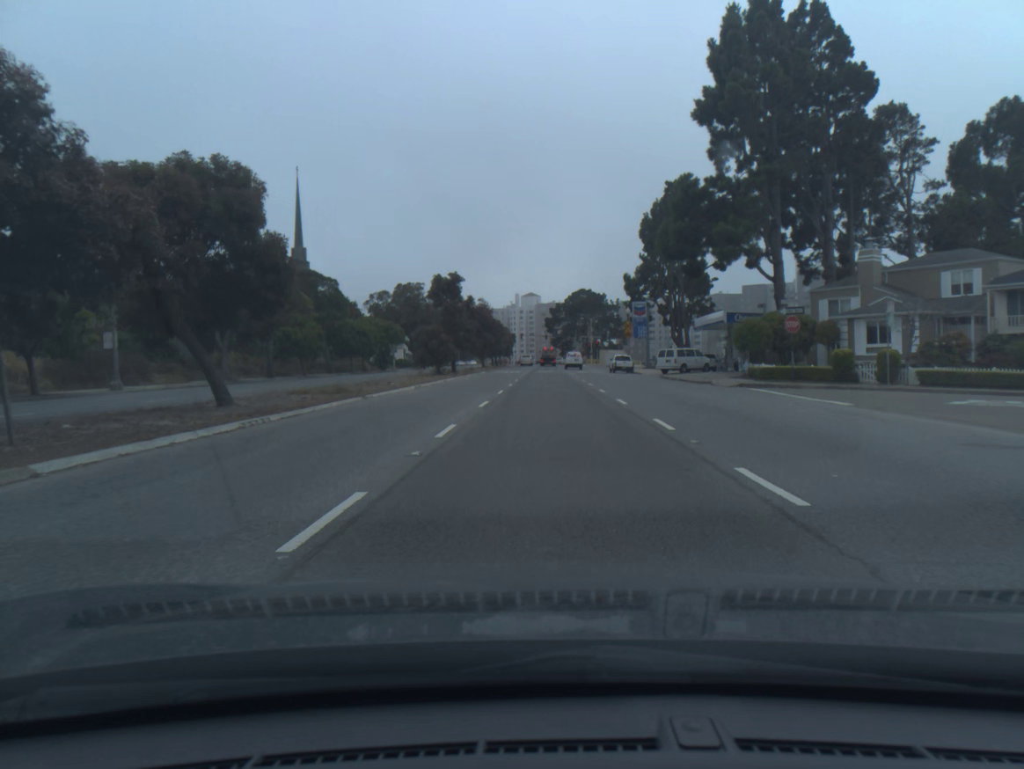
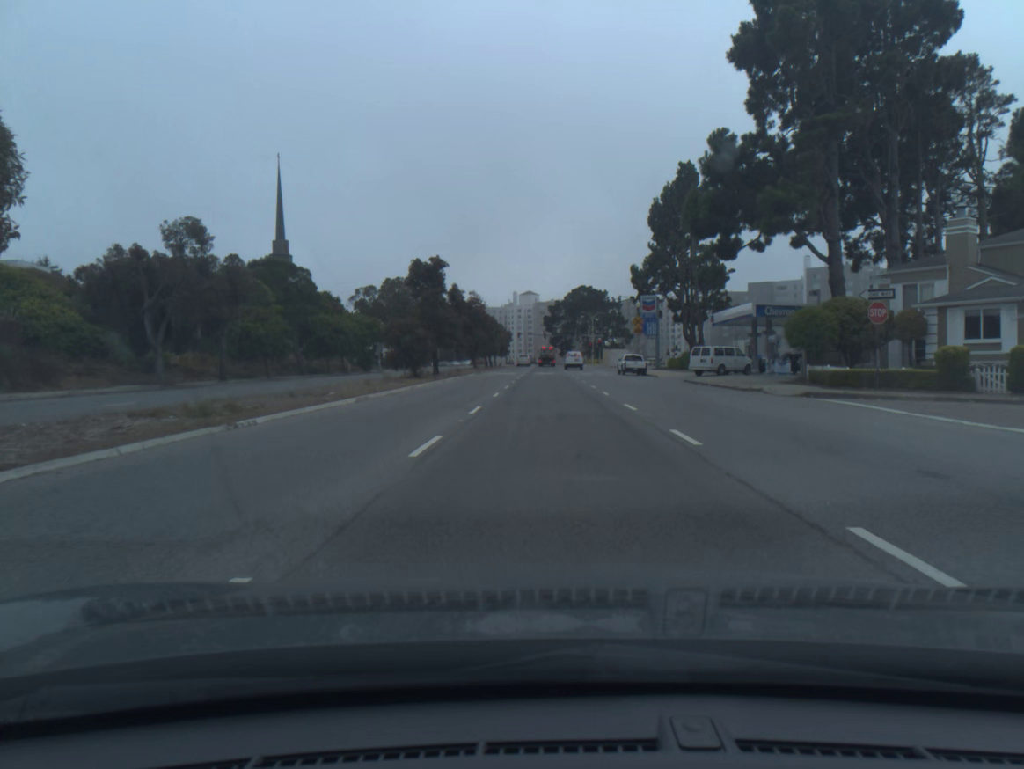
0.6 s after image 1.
(0.0, +9.8) m; 0°
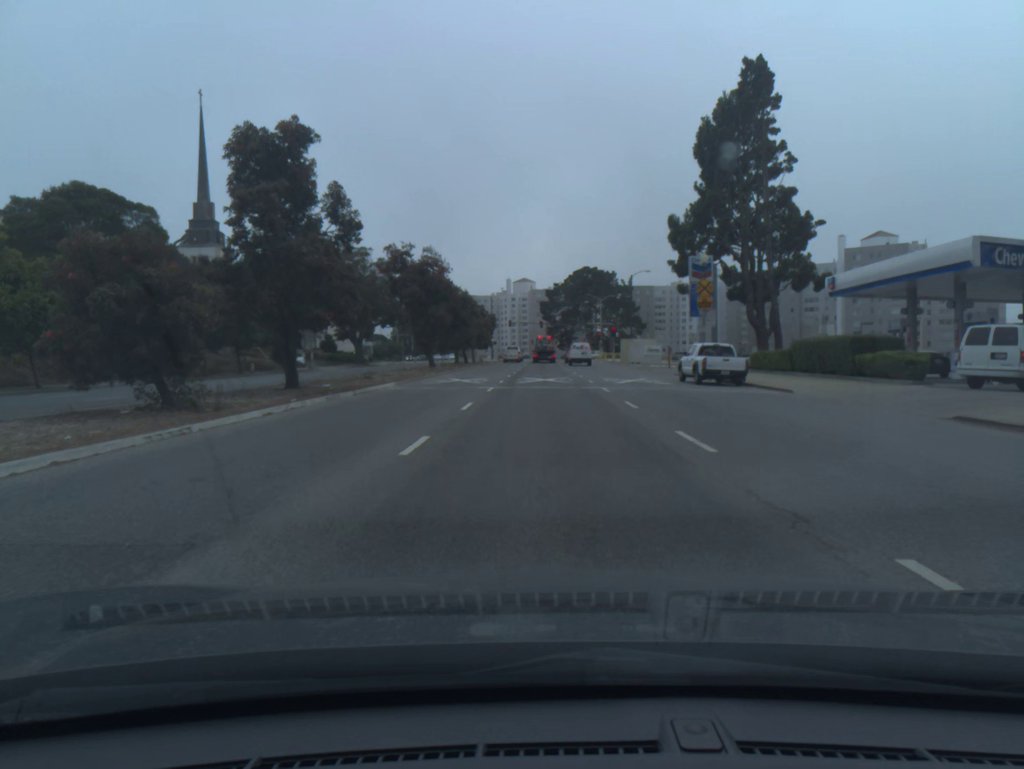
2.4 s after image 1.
(+0.1, +29.9) m; 0°
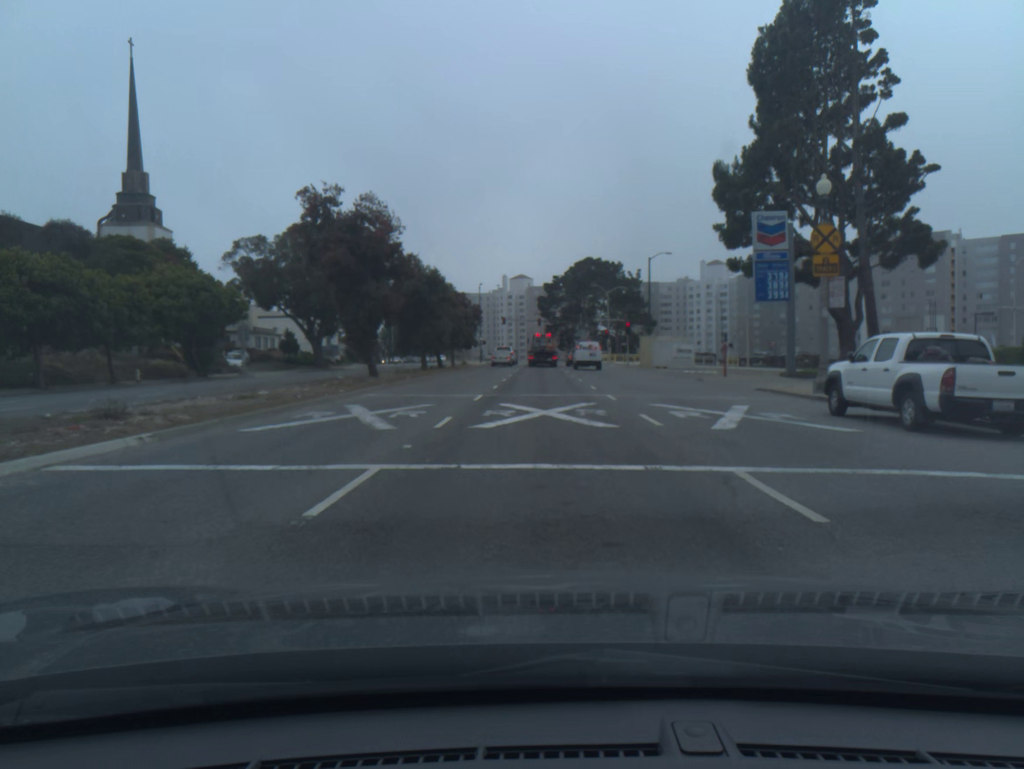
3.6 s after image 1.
(0.0, +18.3) m; 0°
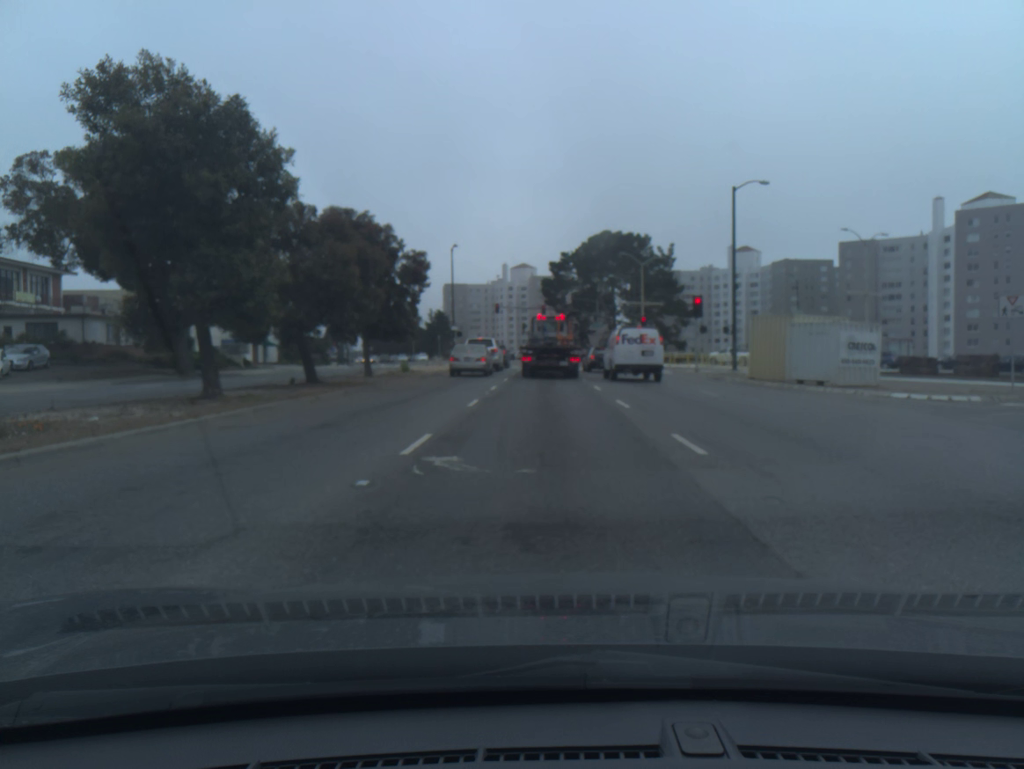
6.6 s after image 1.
(-0.1, +34.2) m; 0°
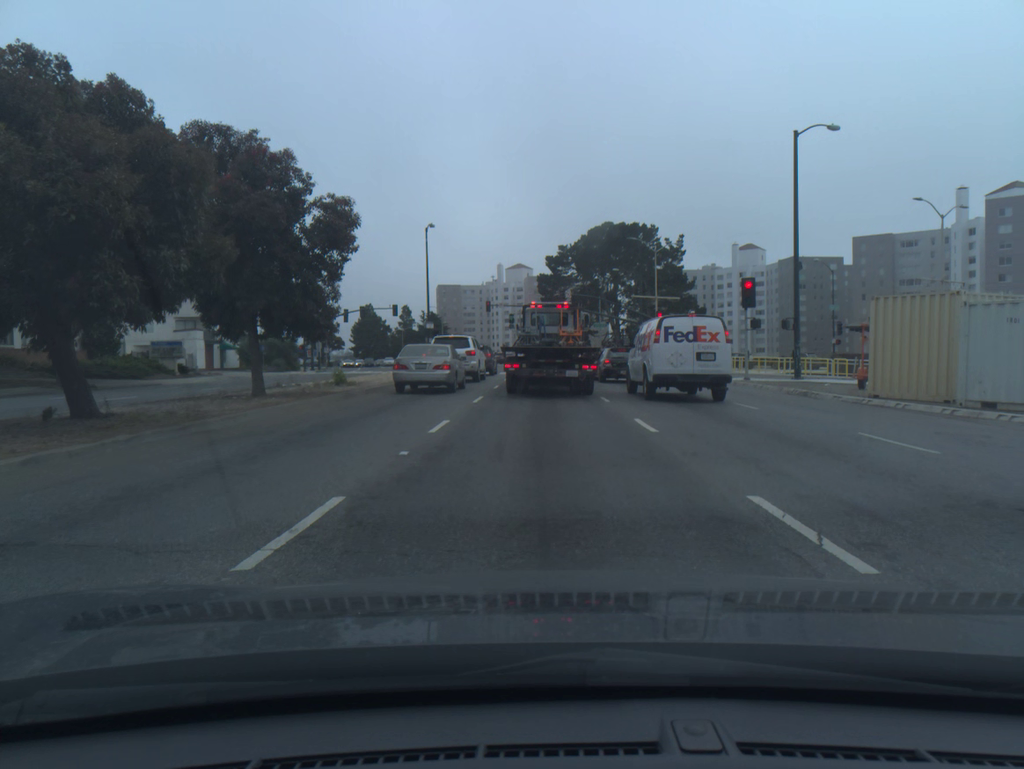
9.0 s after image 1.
(+0.1, +13.0) m; 0°
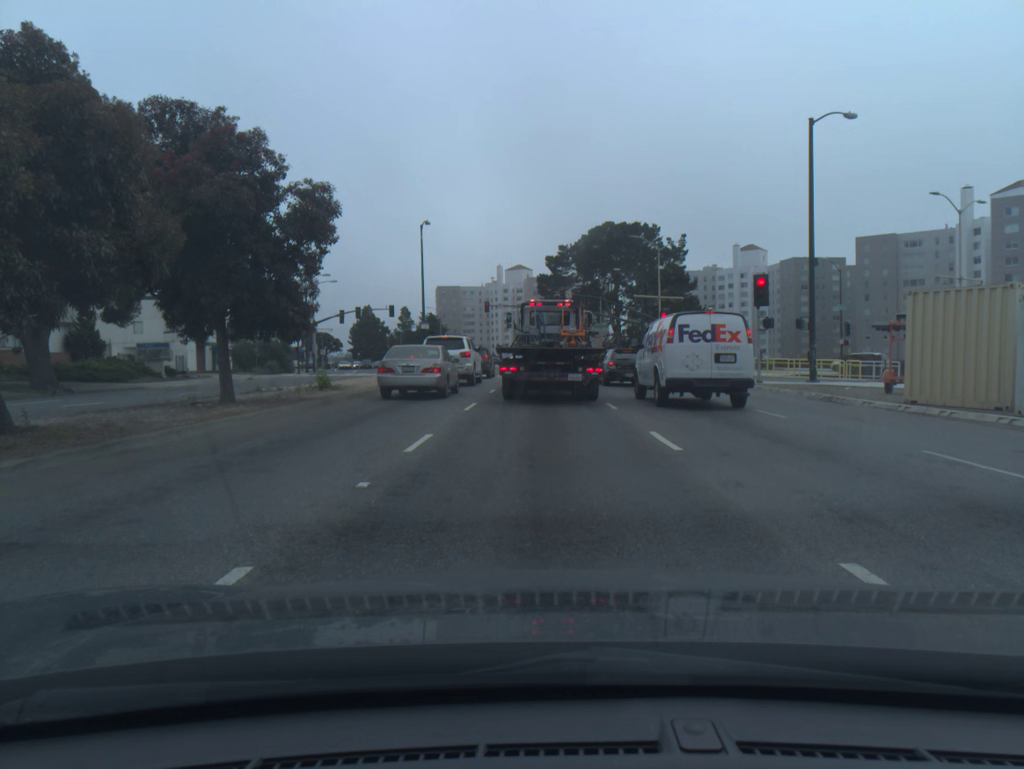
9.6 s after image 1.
(0.0, +2.1) m; 0°
